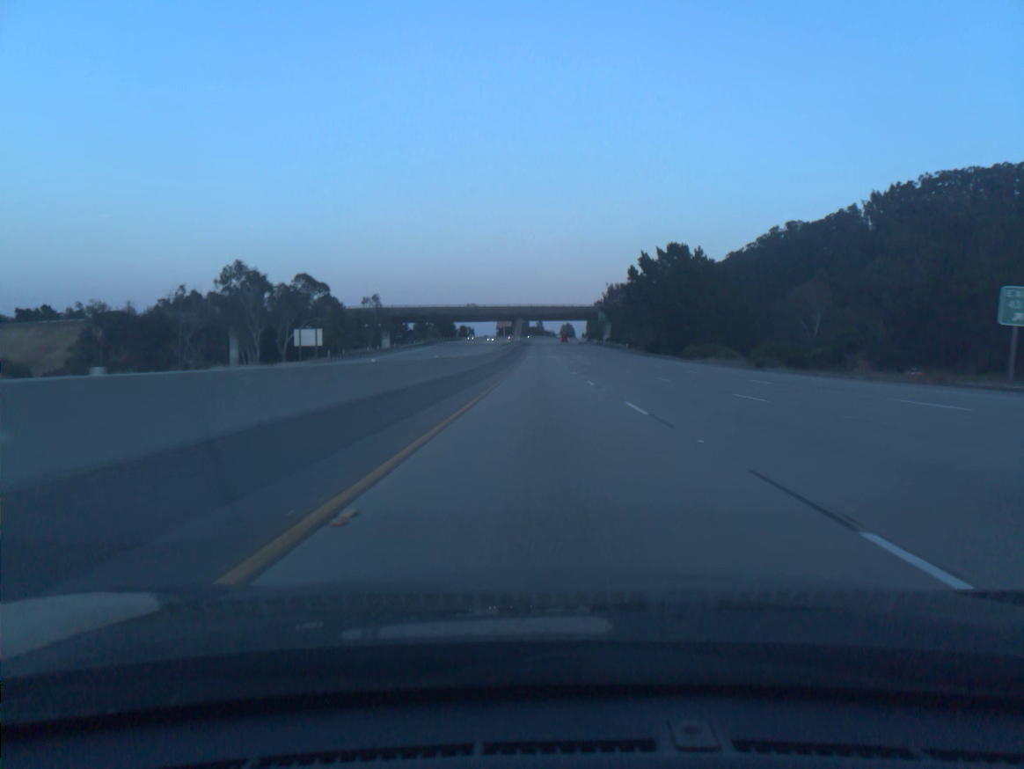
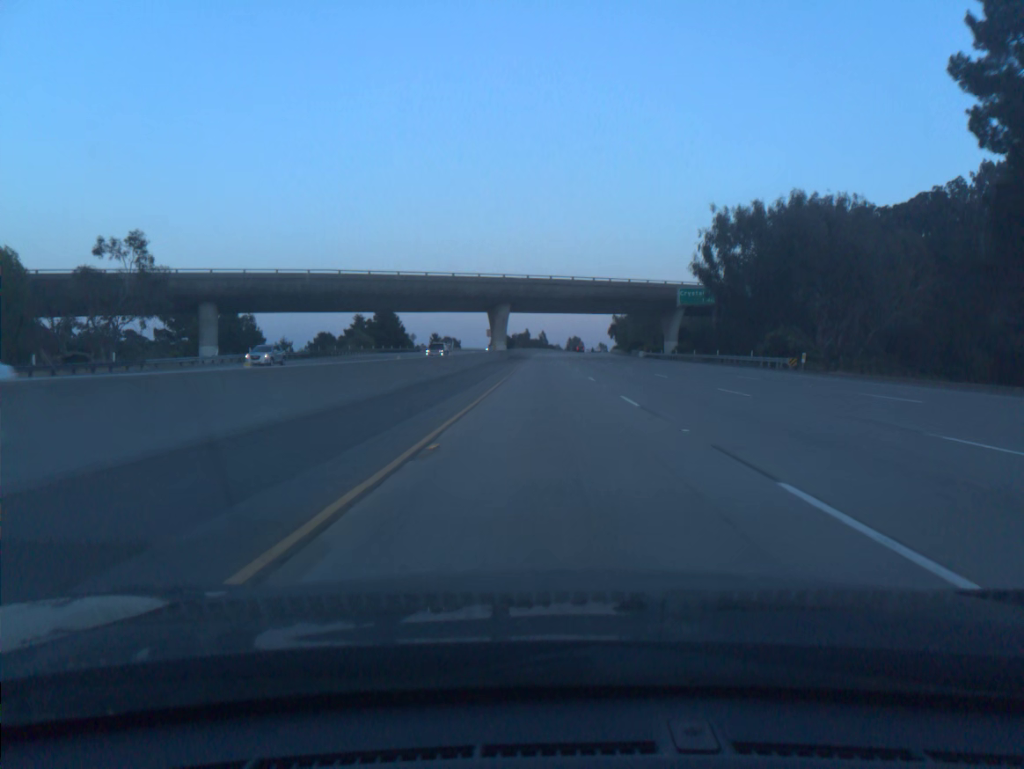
(-0.3, +97.8) m; 0°
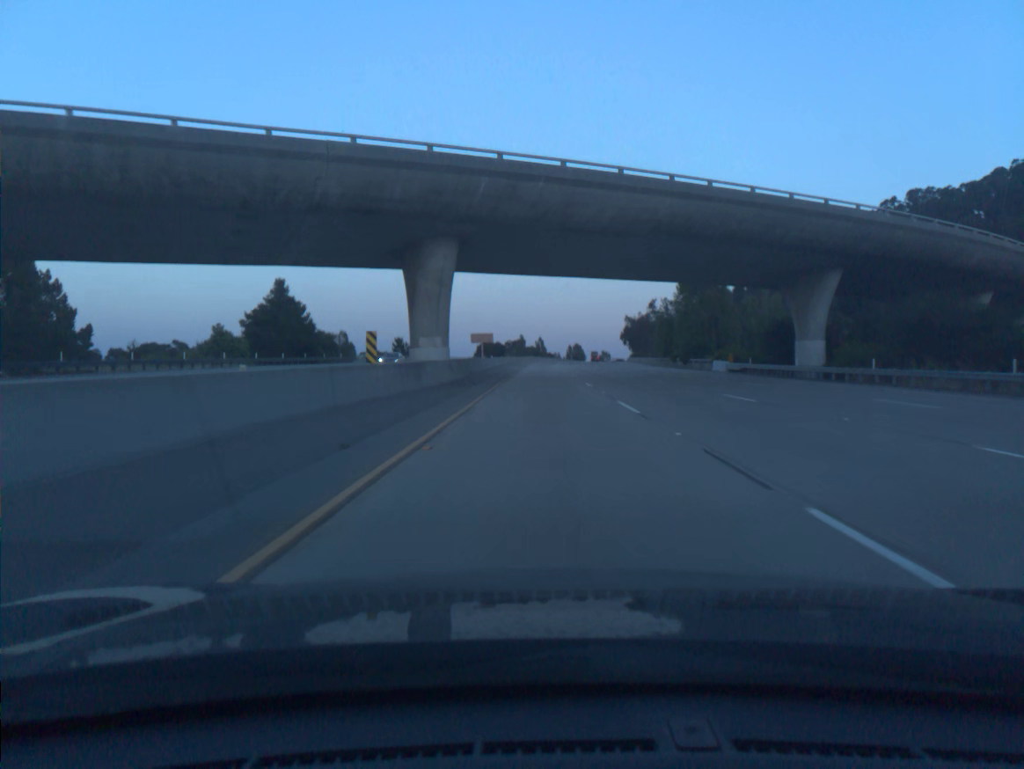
(+0.2, +58.2) m; 0°
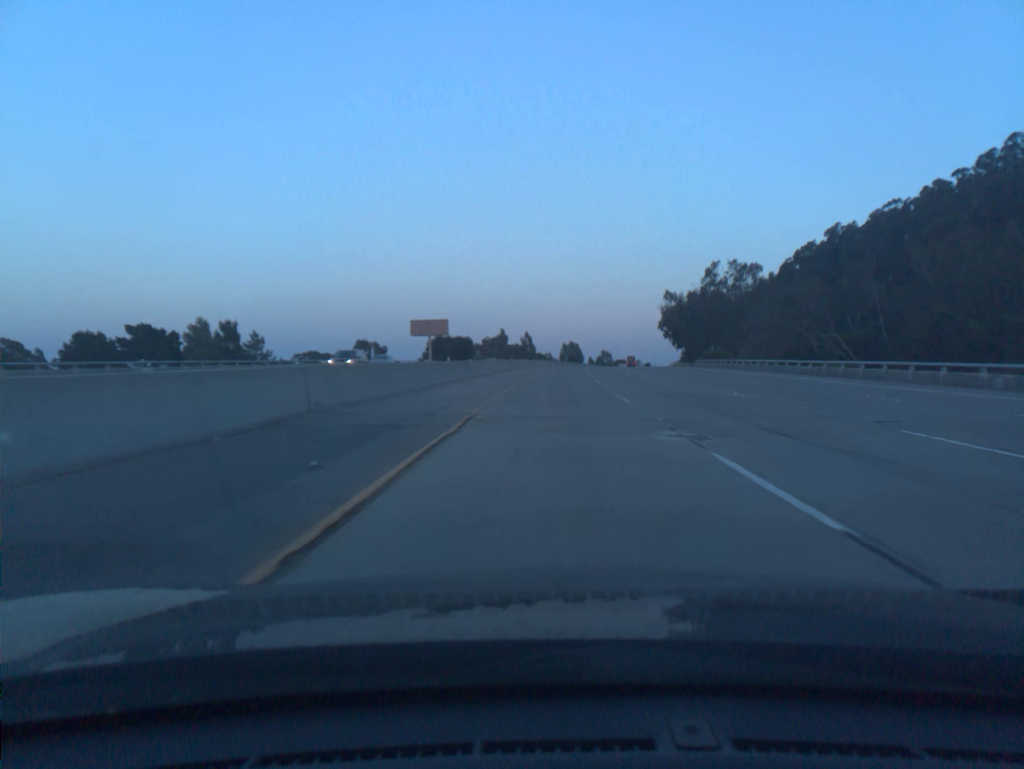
(+0.1, +97.0) m; +1°
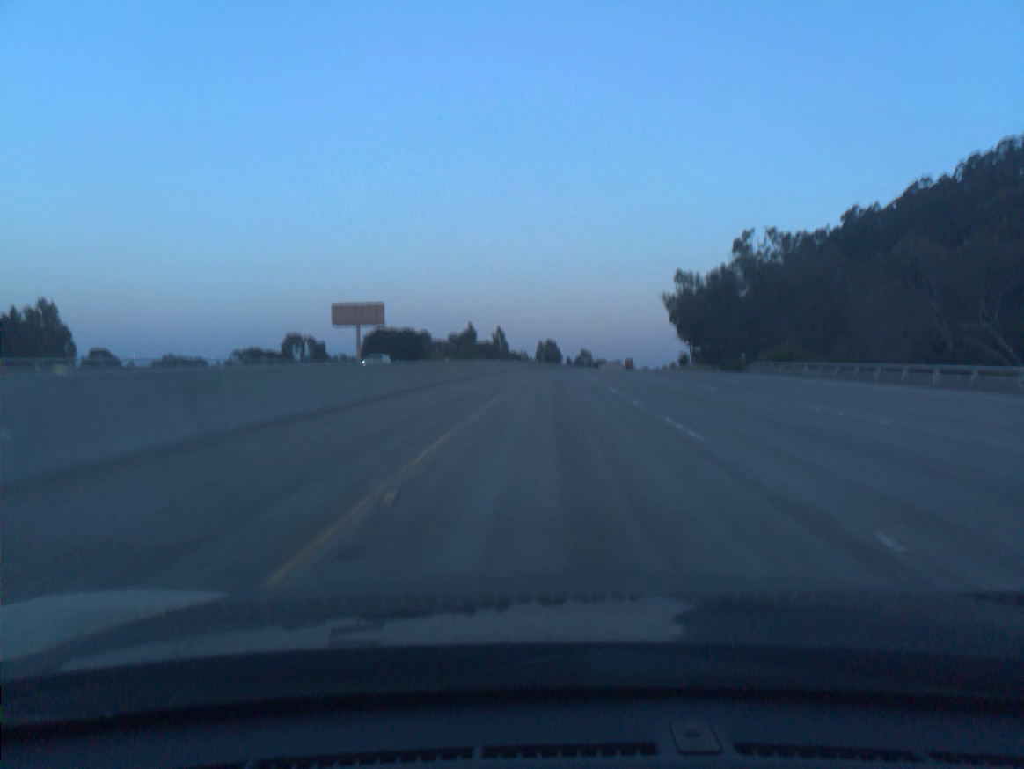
(+0.5, +39.1) m; +2°
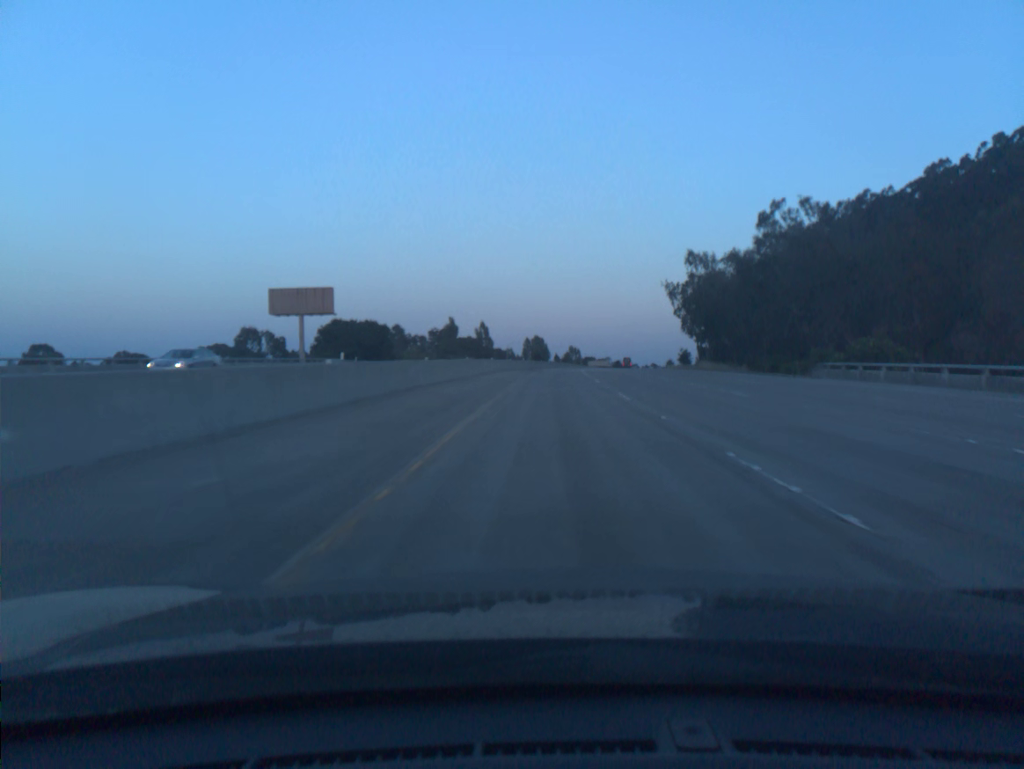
(+0.1, +19.6) m; +1°
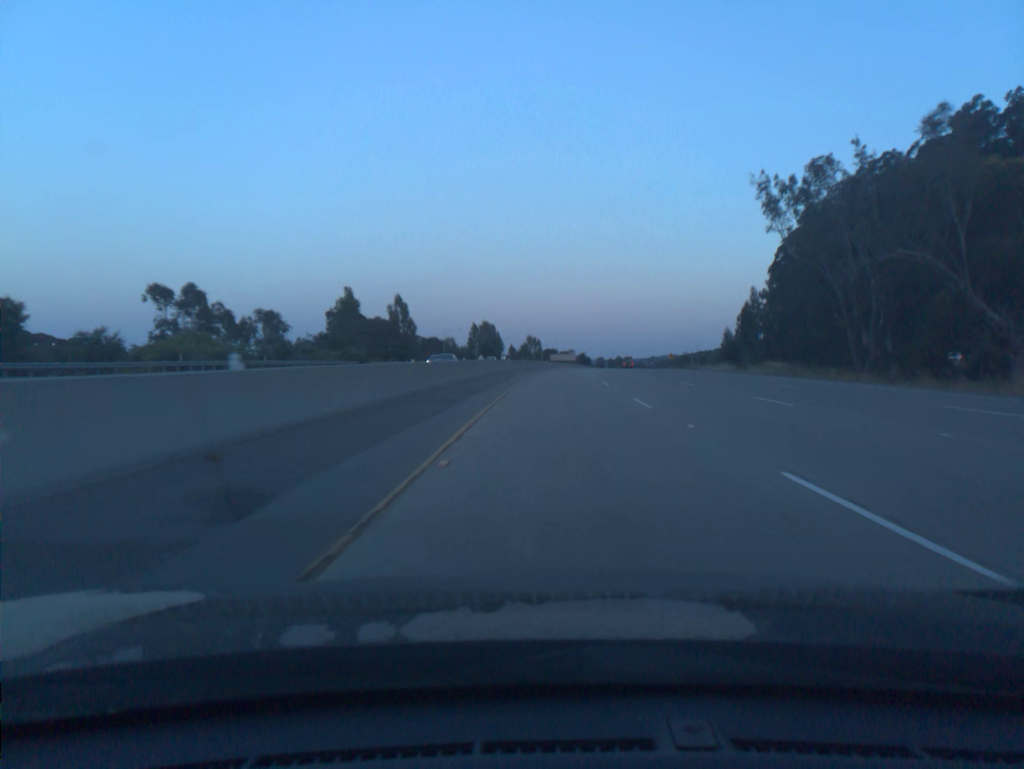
(+1.9, +78.6) m; +3°
